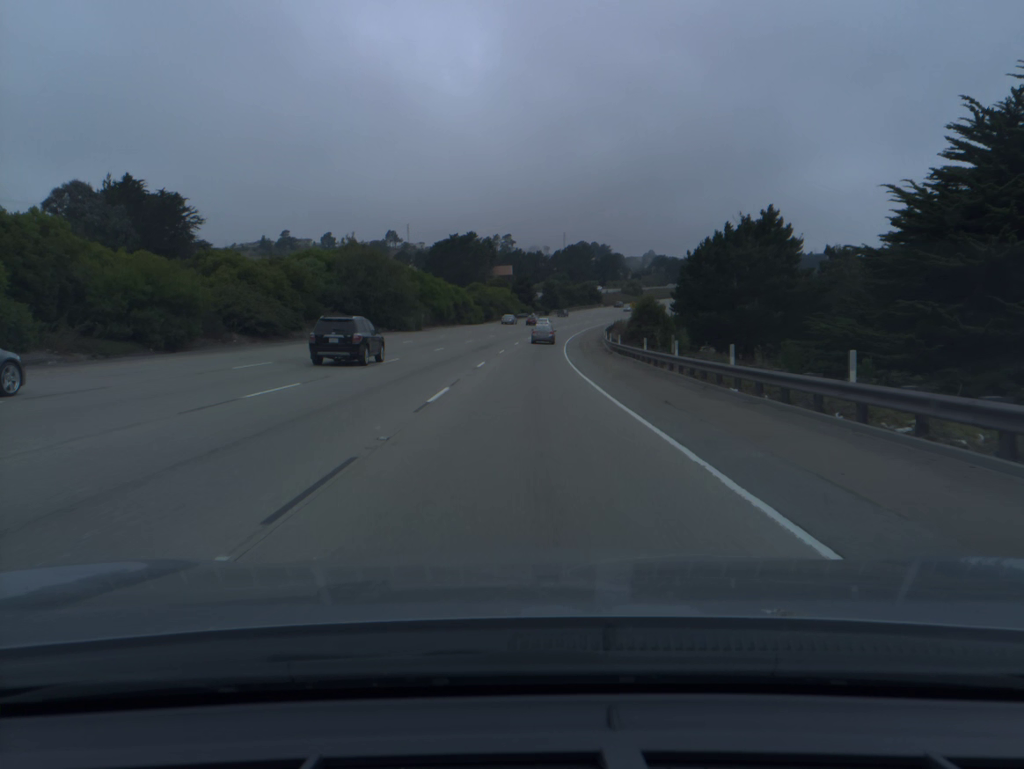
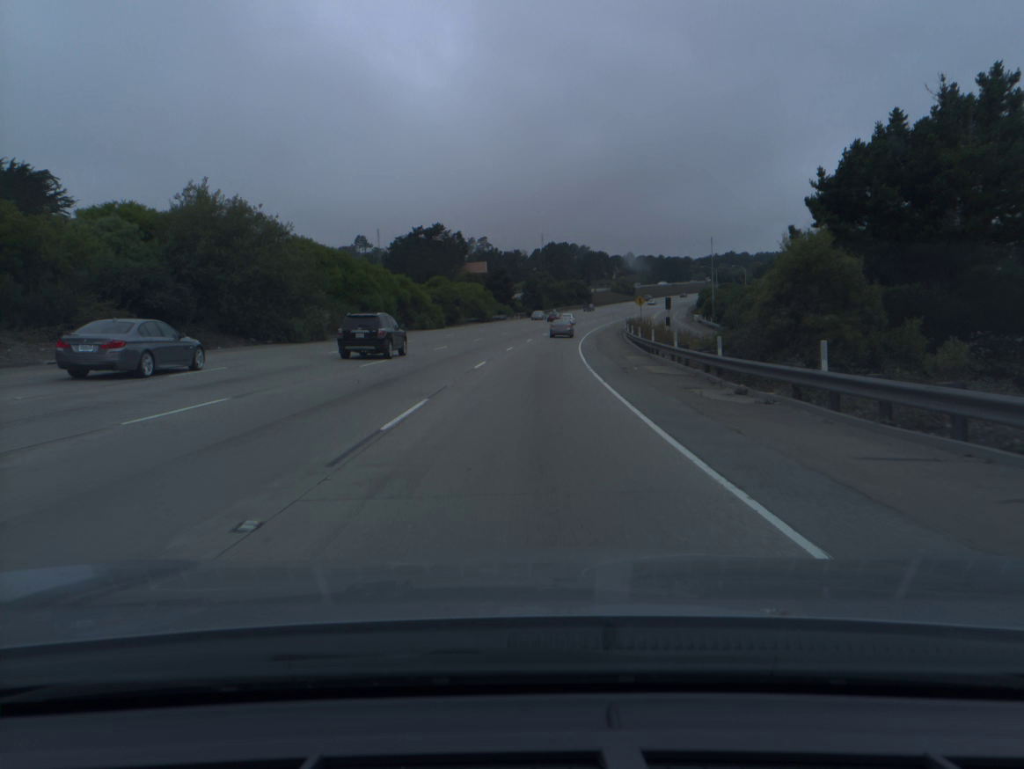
(+0.3, +33.8) m; +1°
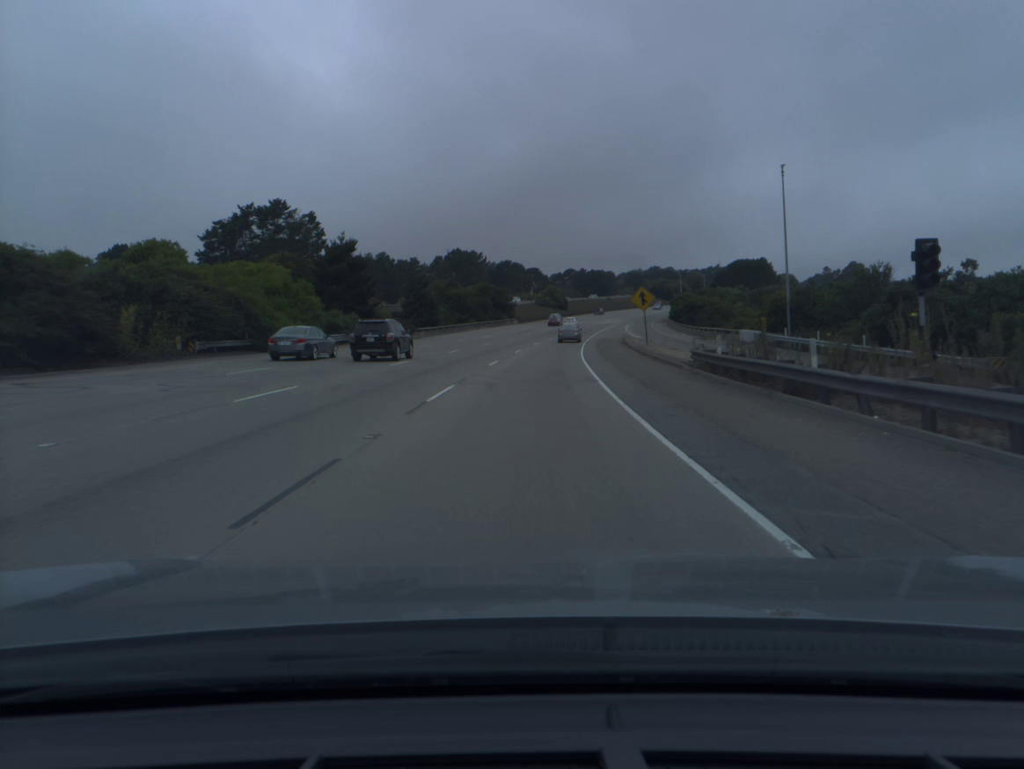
(+3.8, +68.0) m; +7°
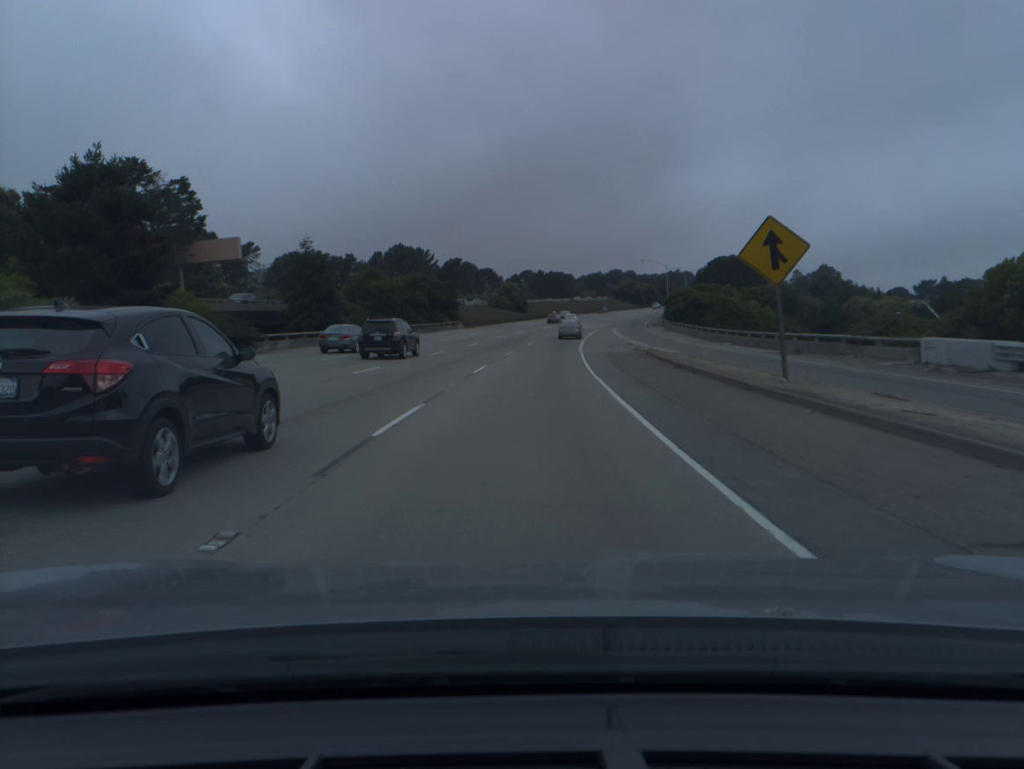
(+0.9, +34.2) m; +3°
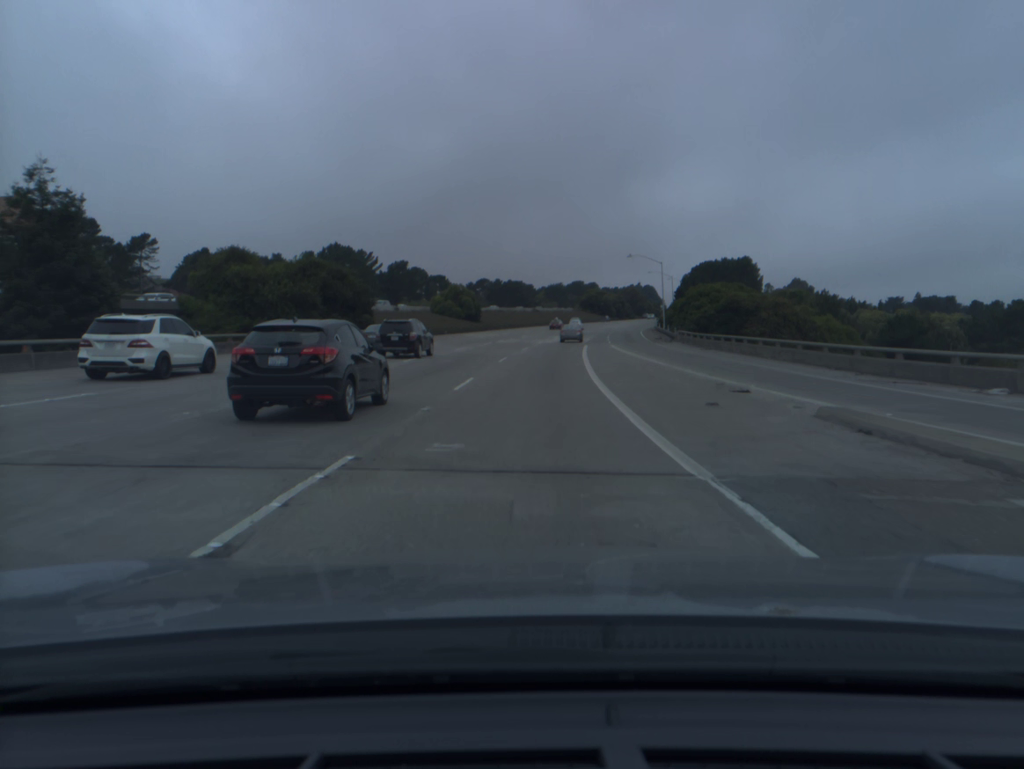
(+0.9, +34.2) m; +3°
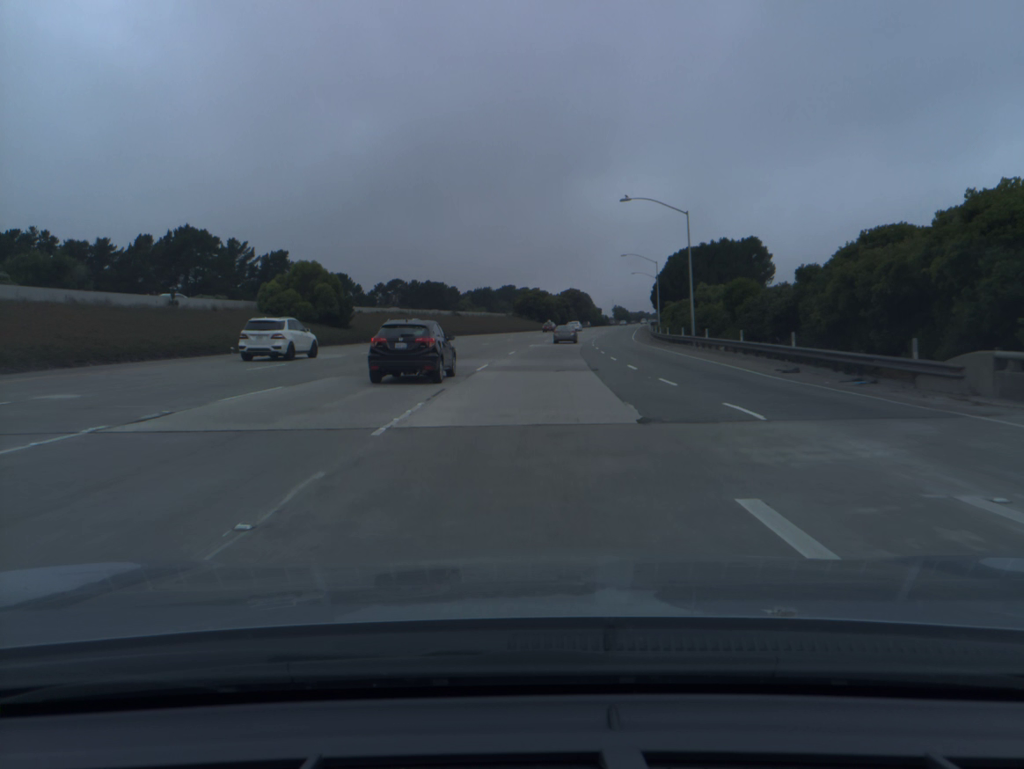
(+2.3, +51.2) m; +5°
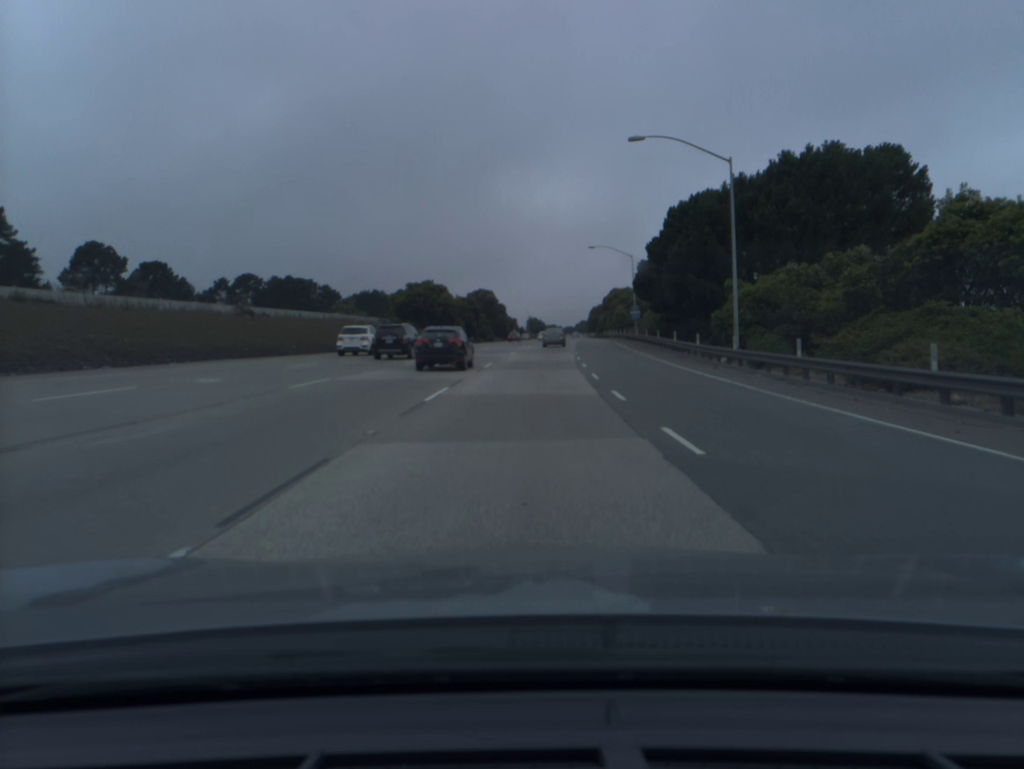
(+3.9, +68.0) m; +7°
